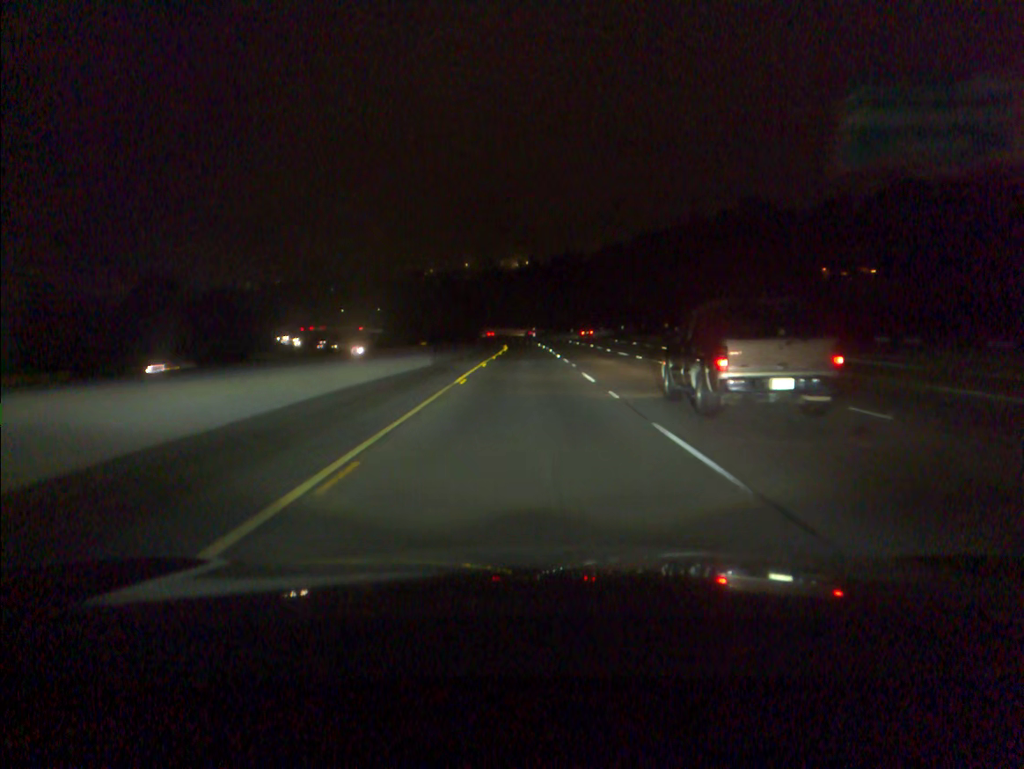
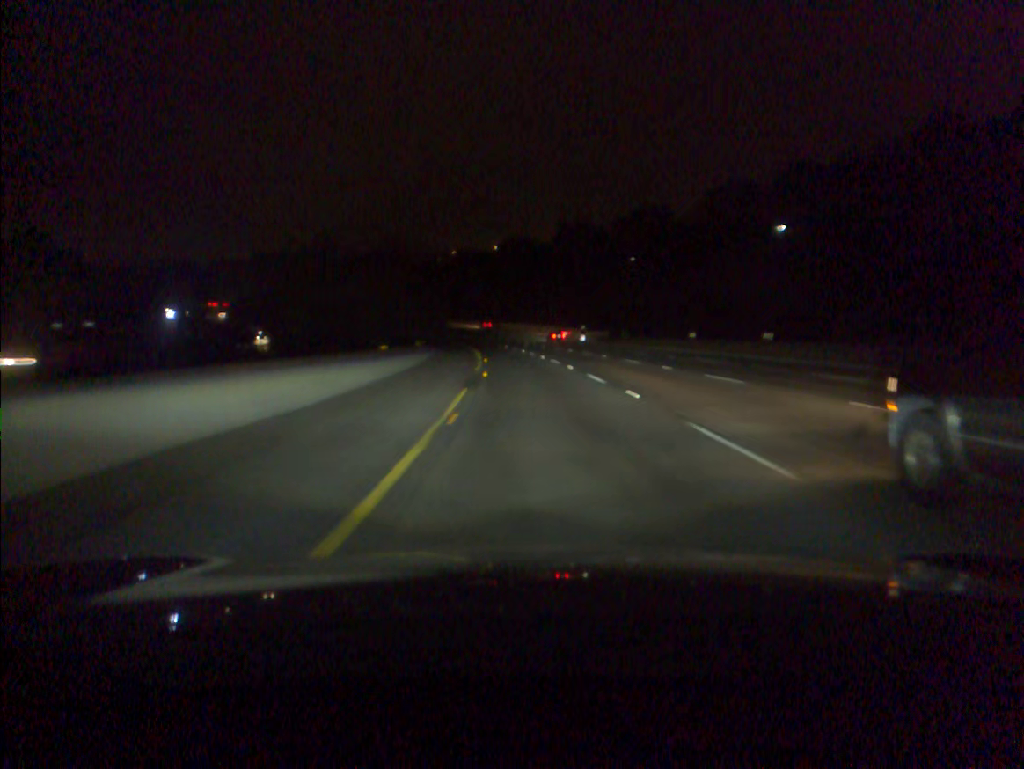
(-1.2, +97.6) m; -2°
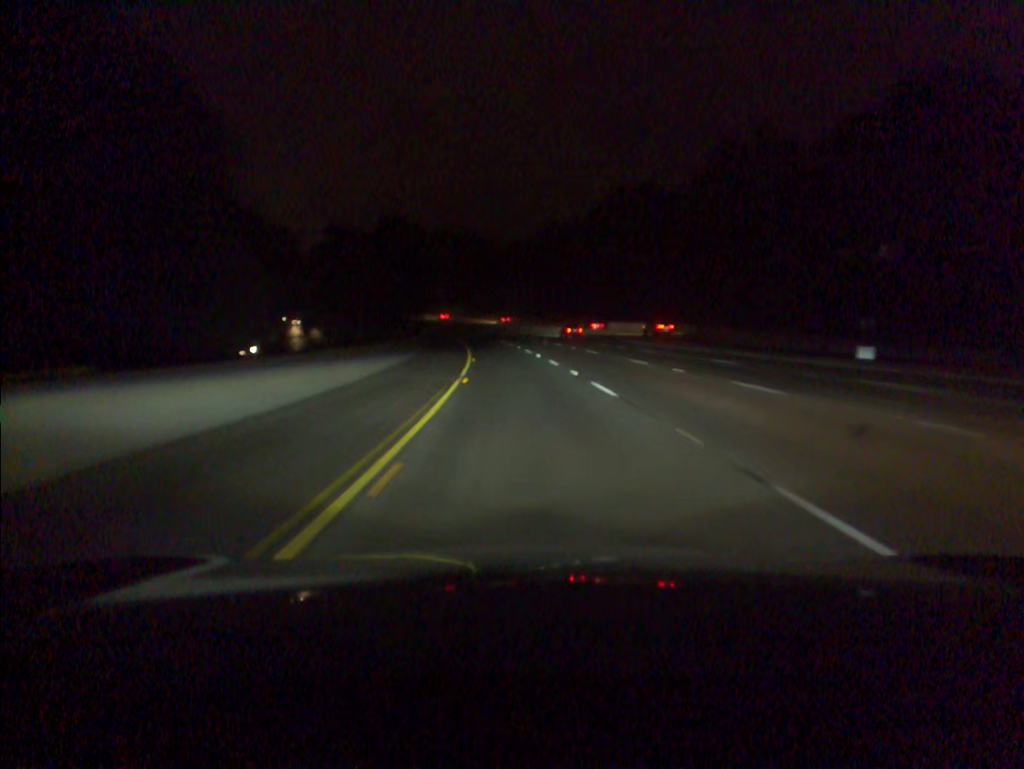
(-4.1, +77.5) m; -7°
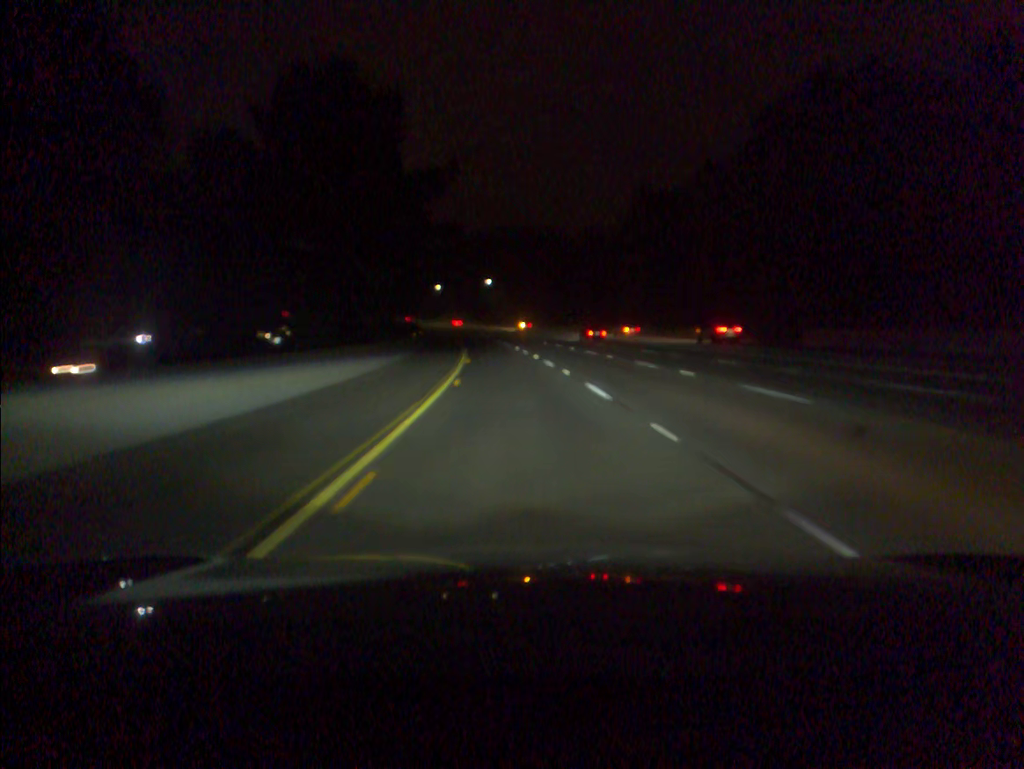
(-2.7, +58.9) m; -5°
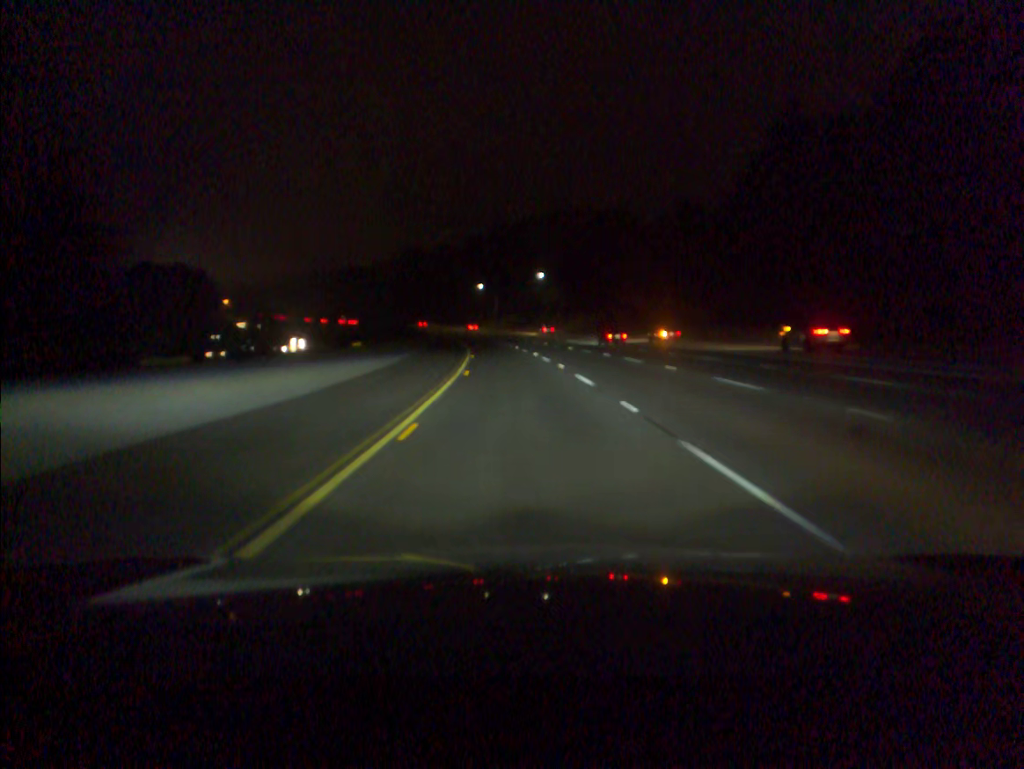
(-1.4, +39.8) m; -4°
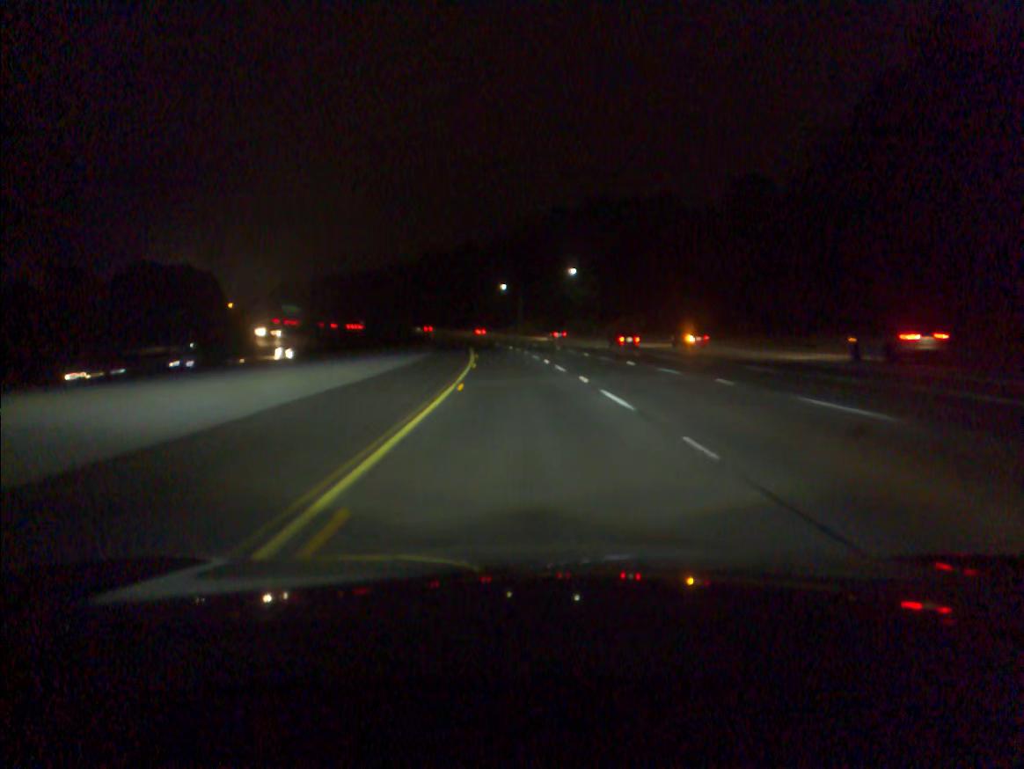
(-0.3, +20.1) m; -2°
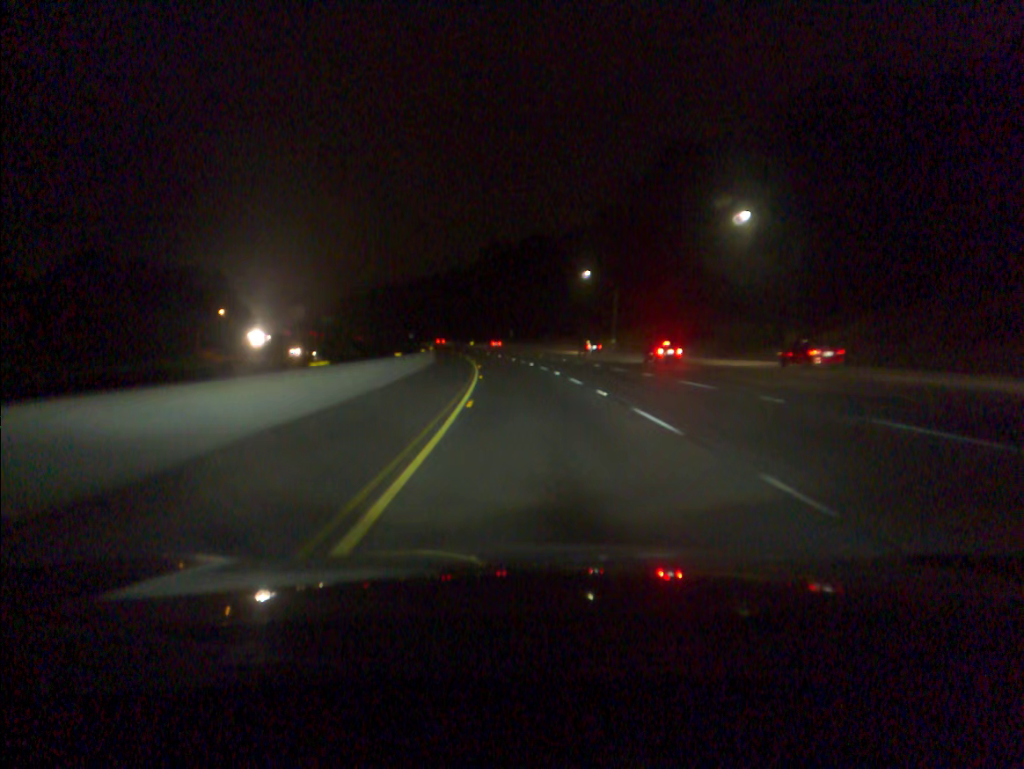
(-2.9, +60.4) m; -5°
